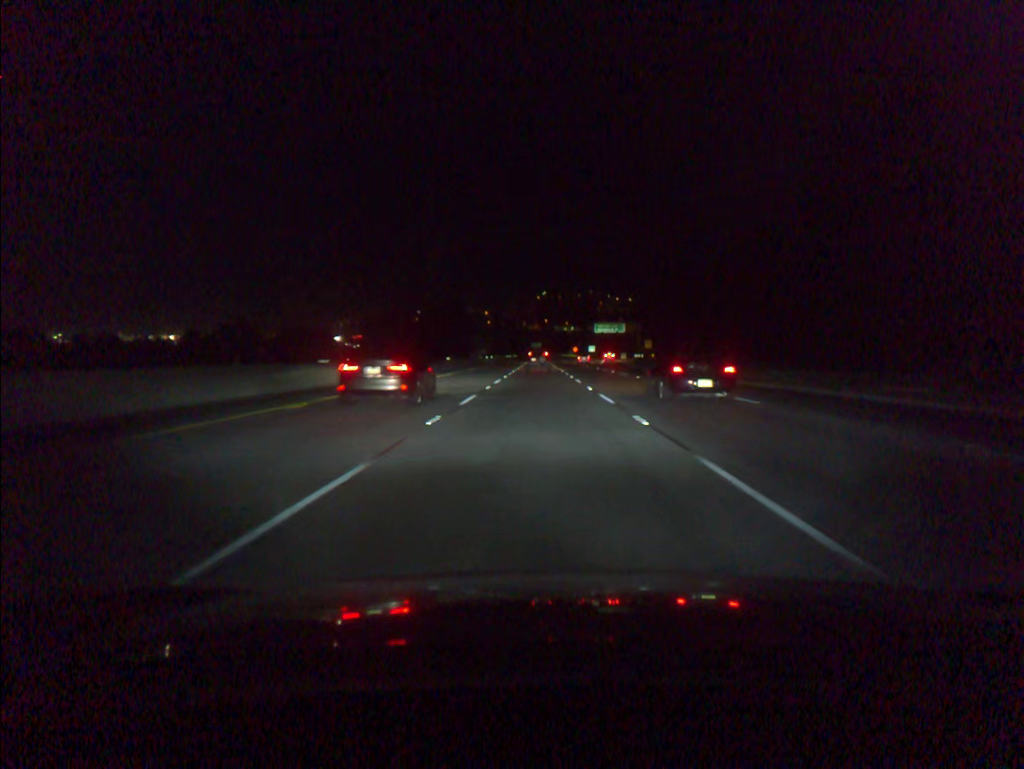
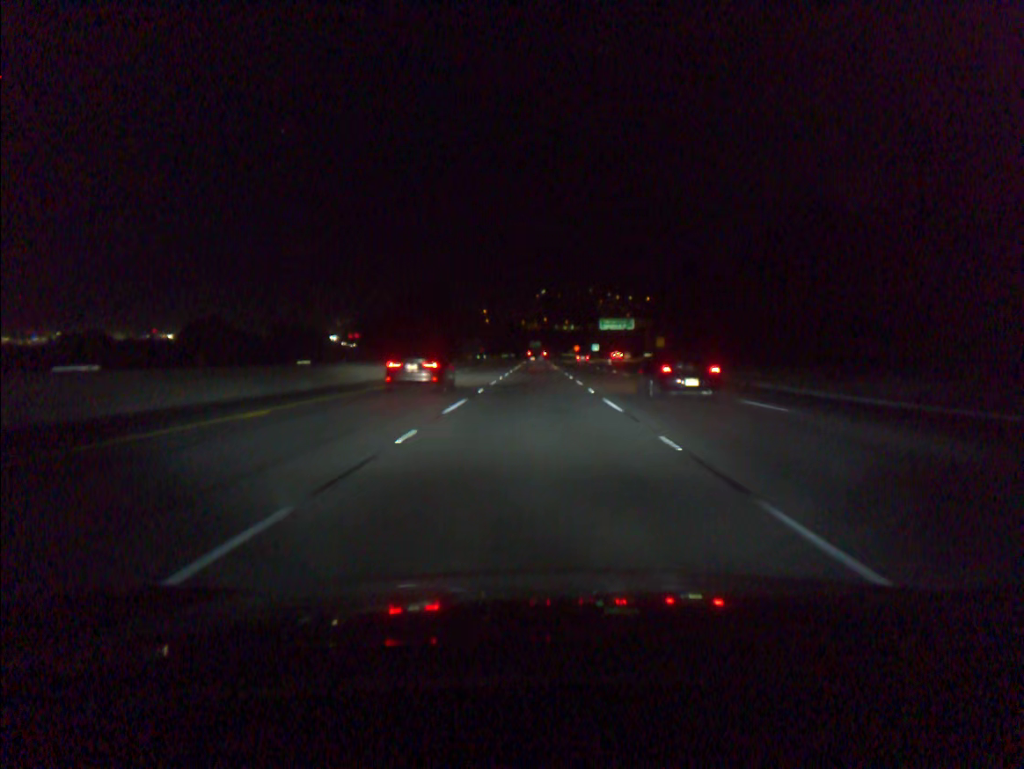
(0.0, +17.2) m; 0°
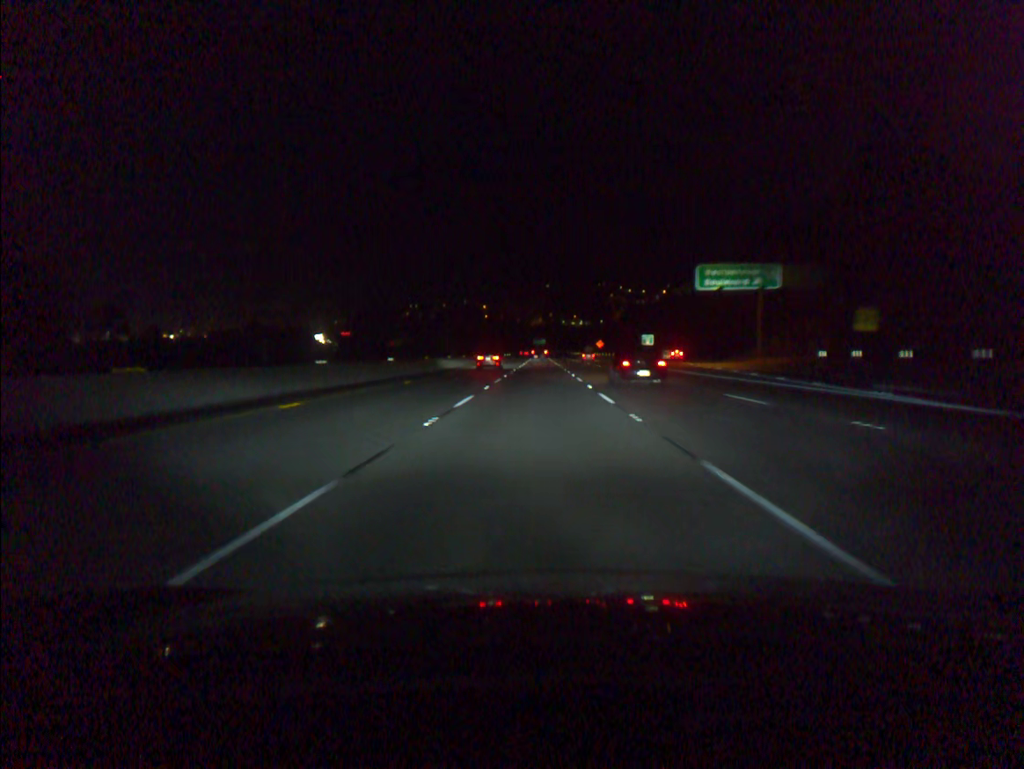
(-0.4, +85.8) m; 0°
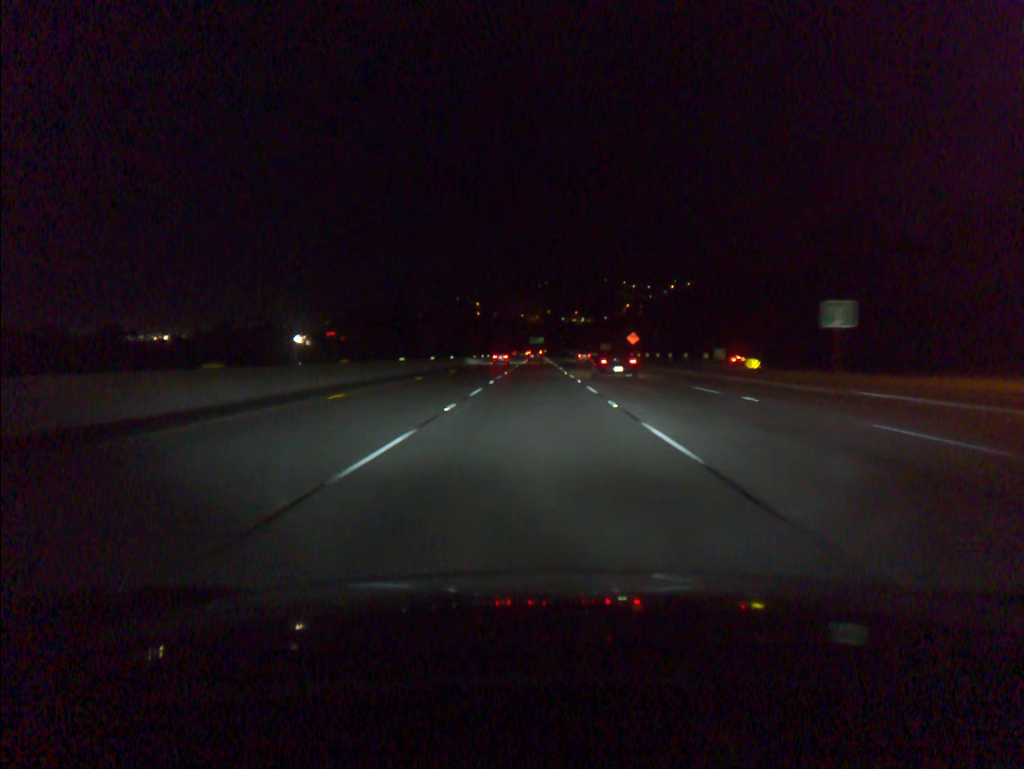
(+0.1, +68.6) m; 0°
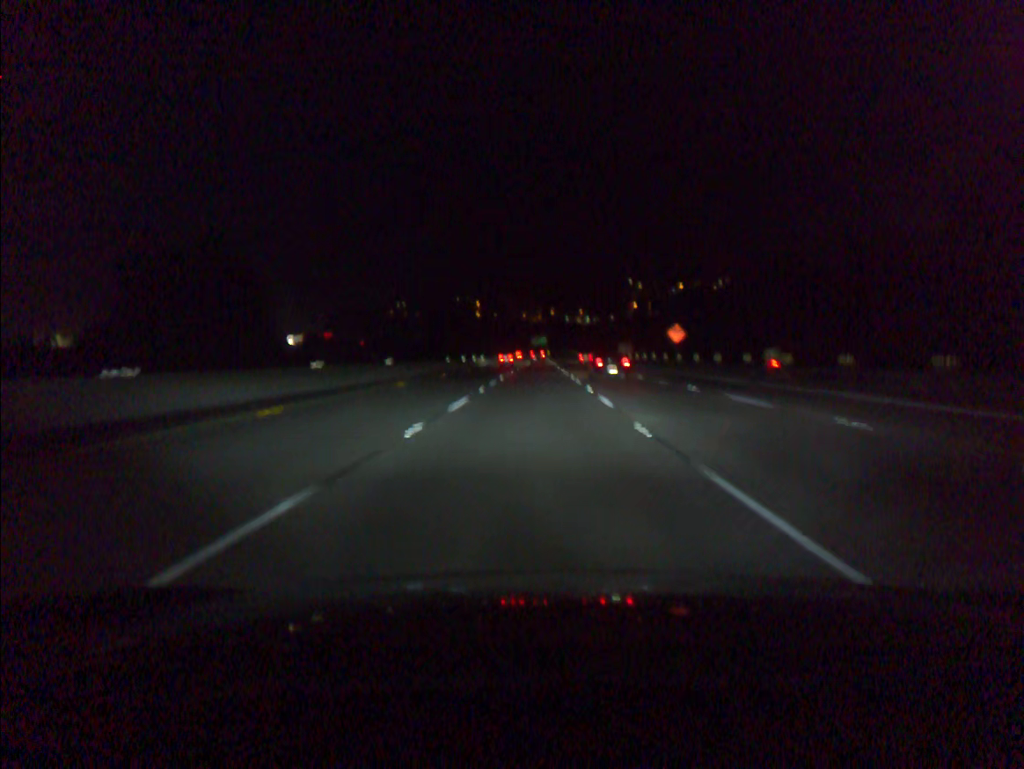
(0.0, +34.3) m; 0°
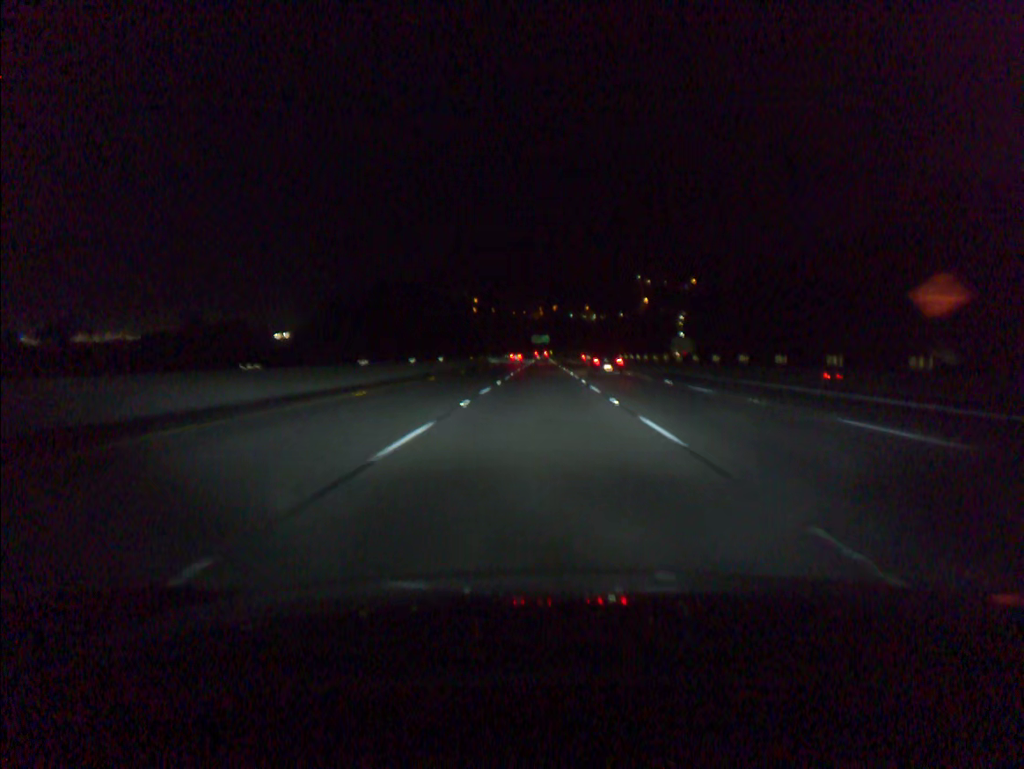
(-0.2, +51.5) m; 0°
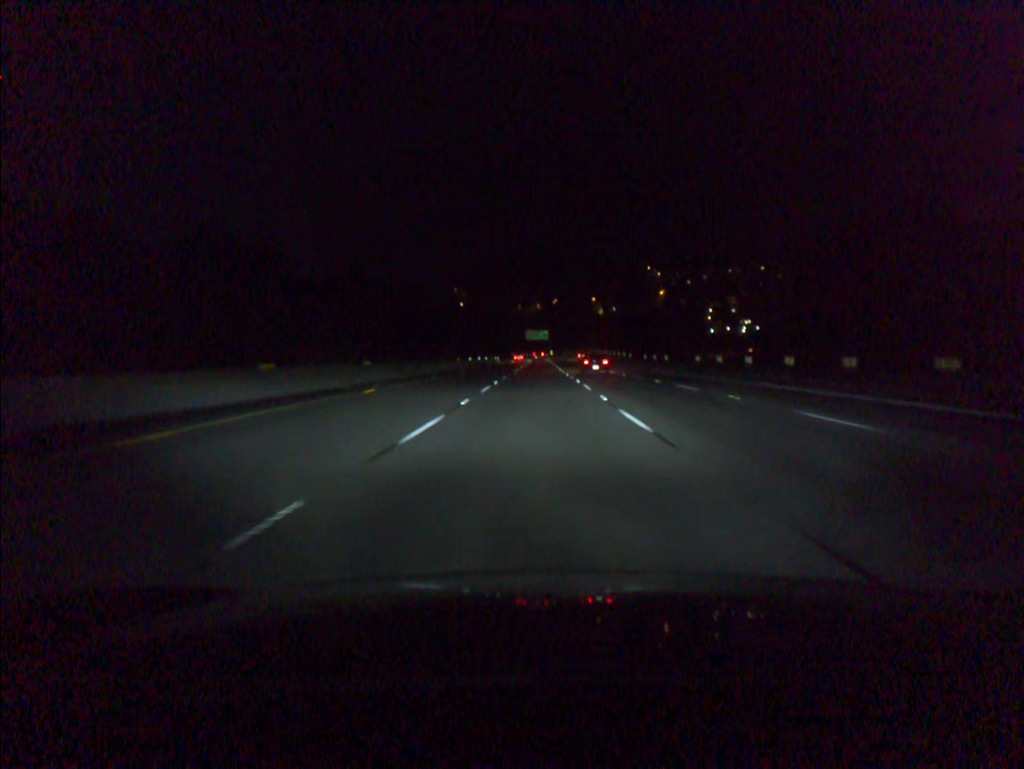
(+0.4, +85.9) m; 0°
